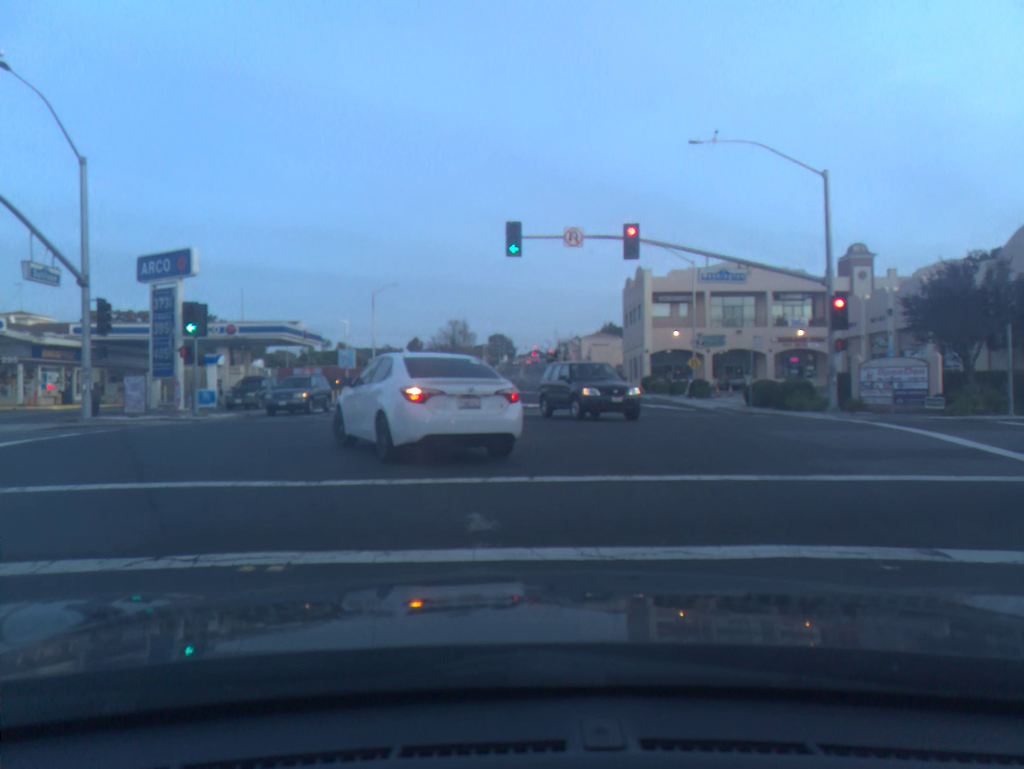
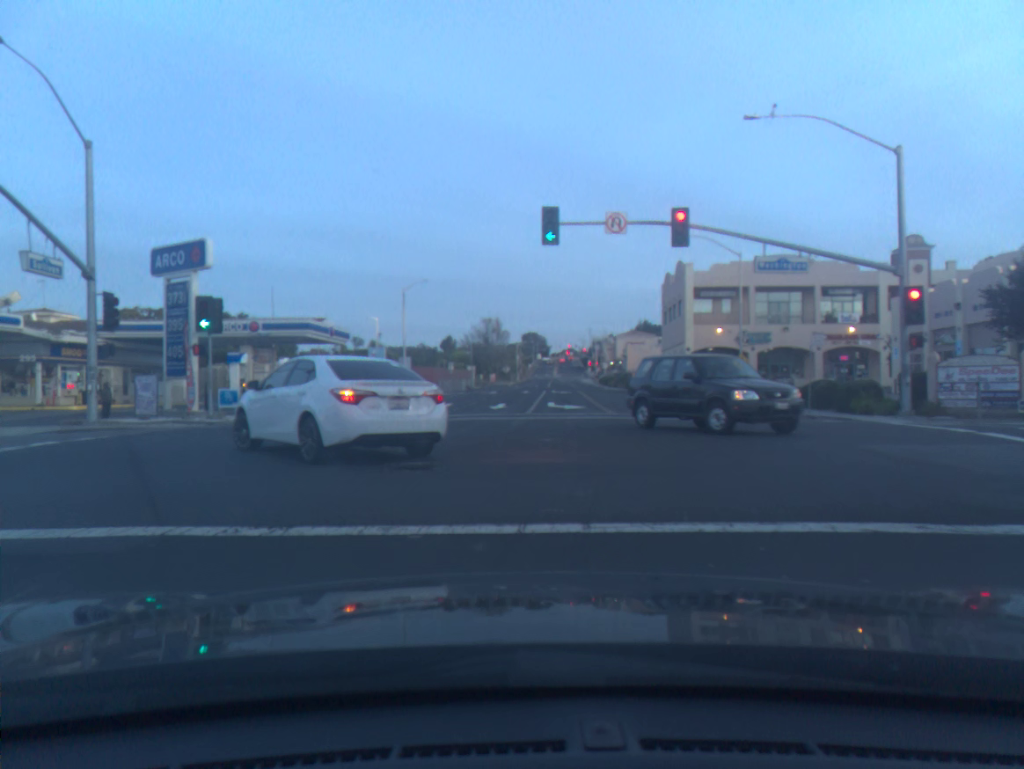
(-0.1, +2.5) m; -4°
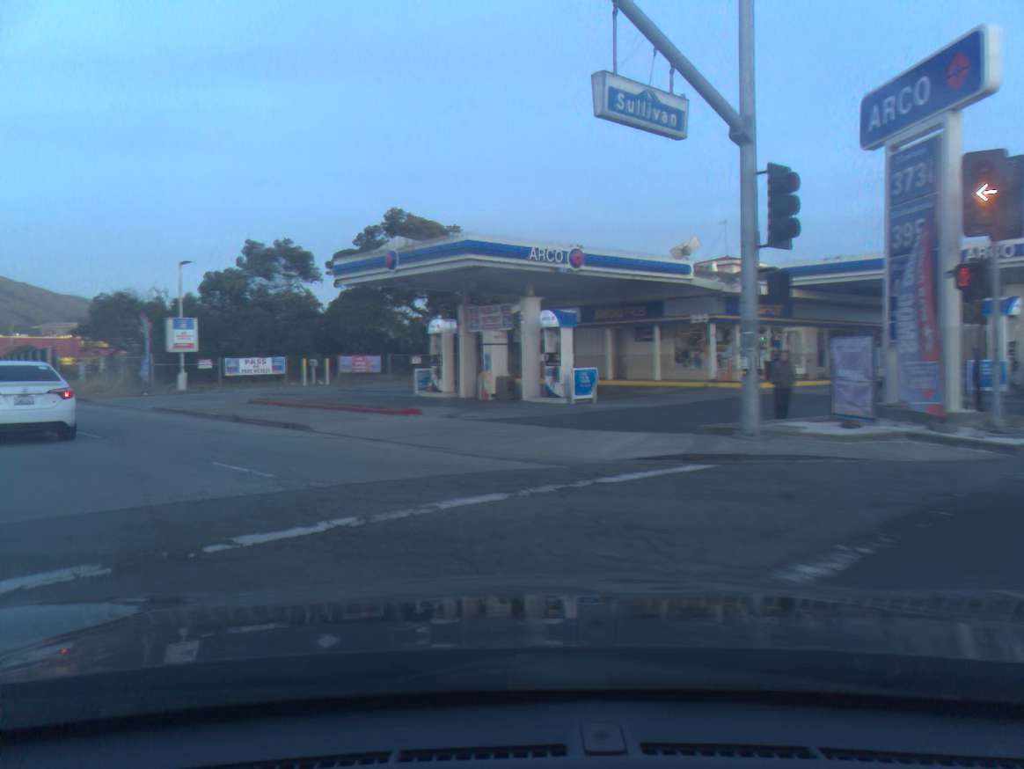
(-6.3, +15.0) m; -51°
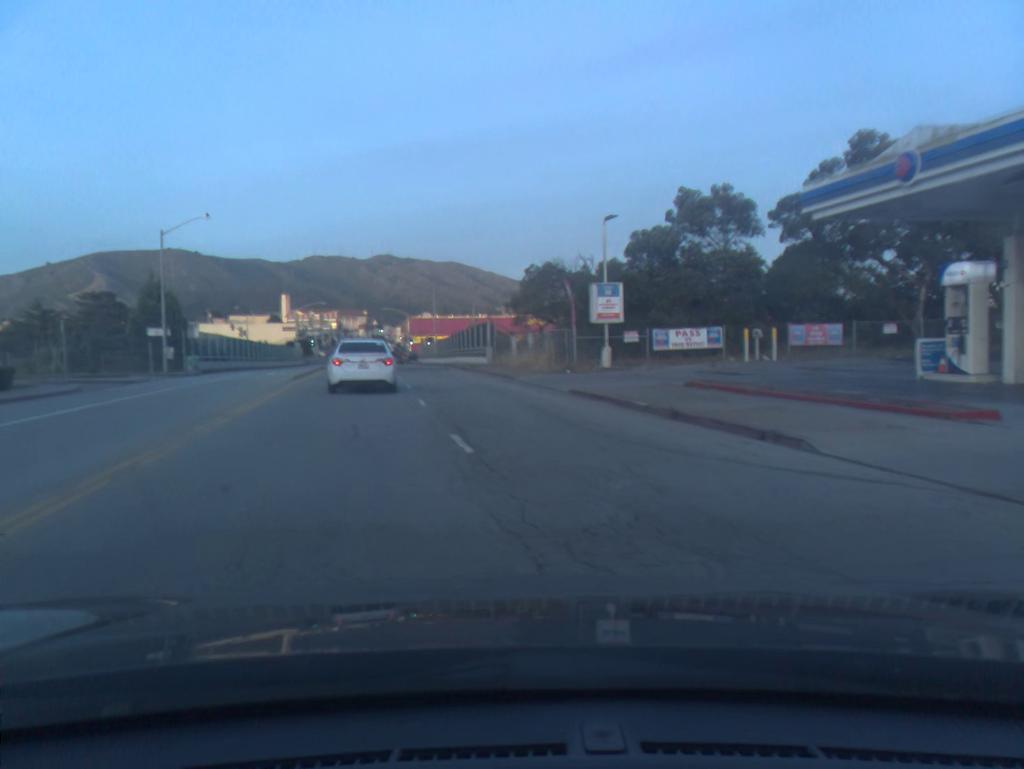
(-2.0, +7.9) m; -27°
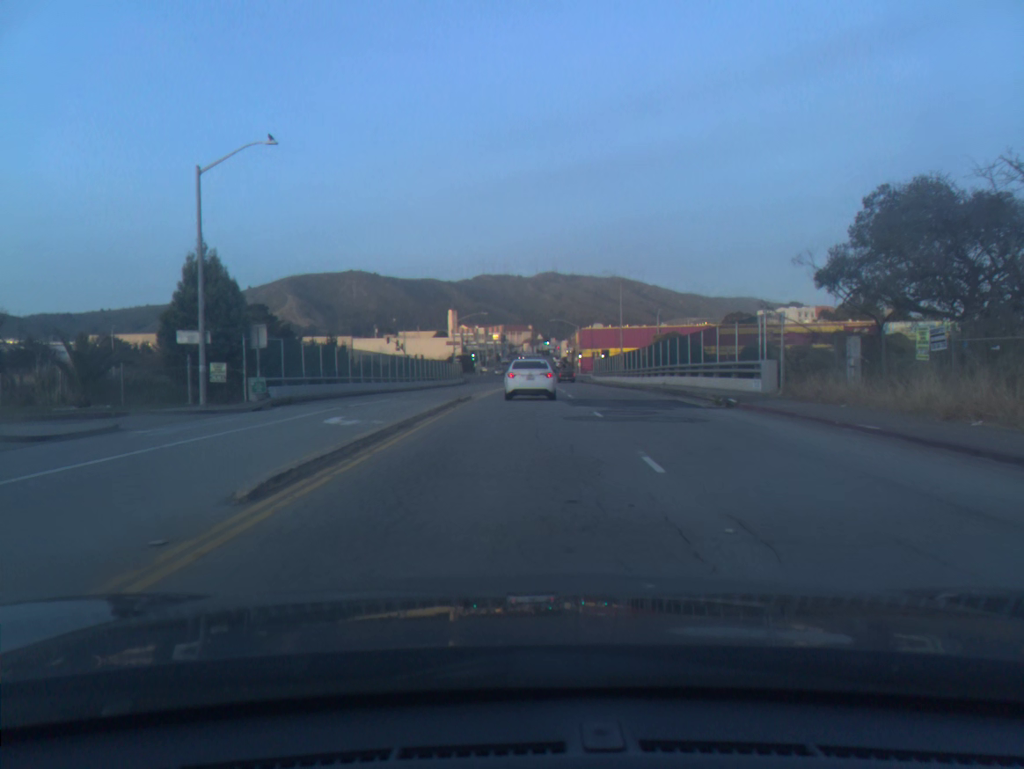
(-2.9, +22.5) m; -8°
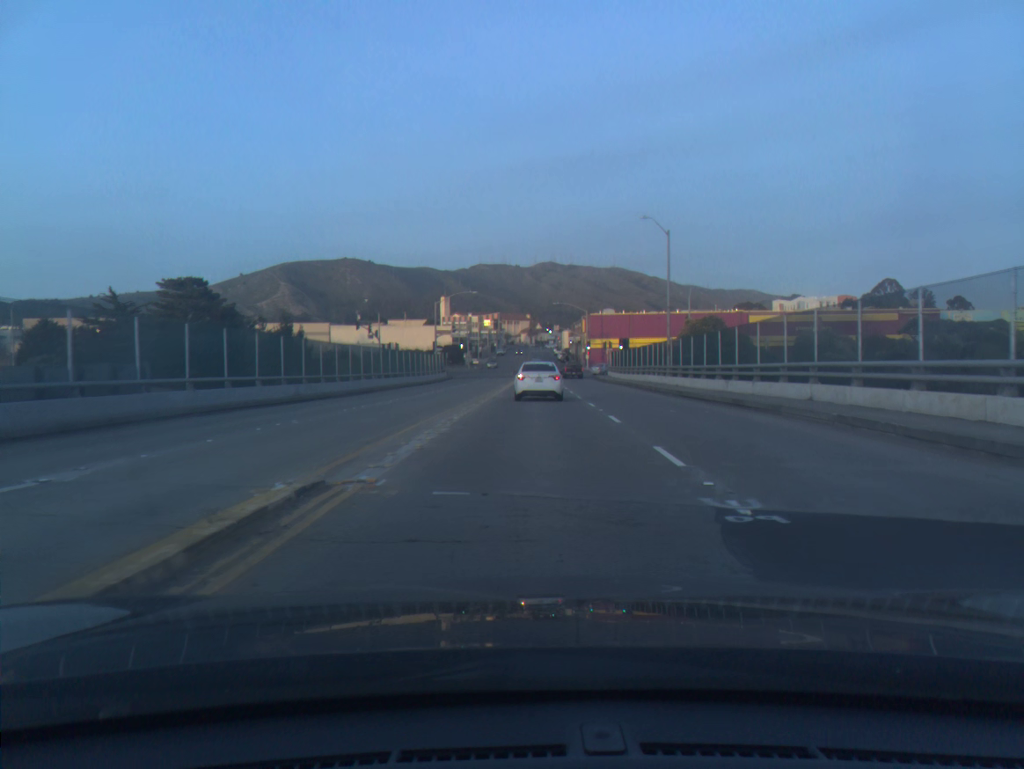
(0.0, +22.2) m; 0°
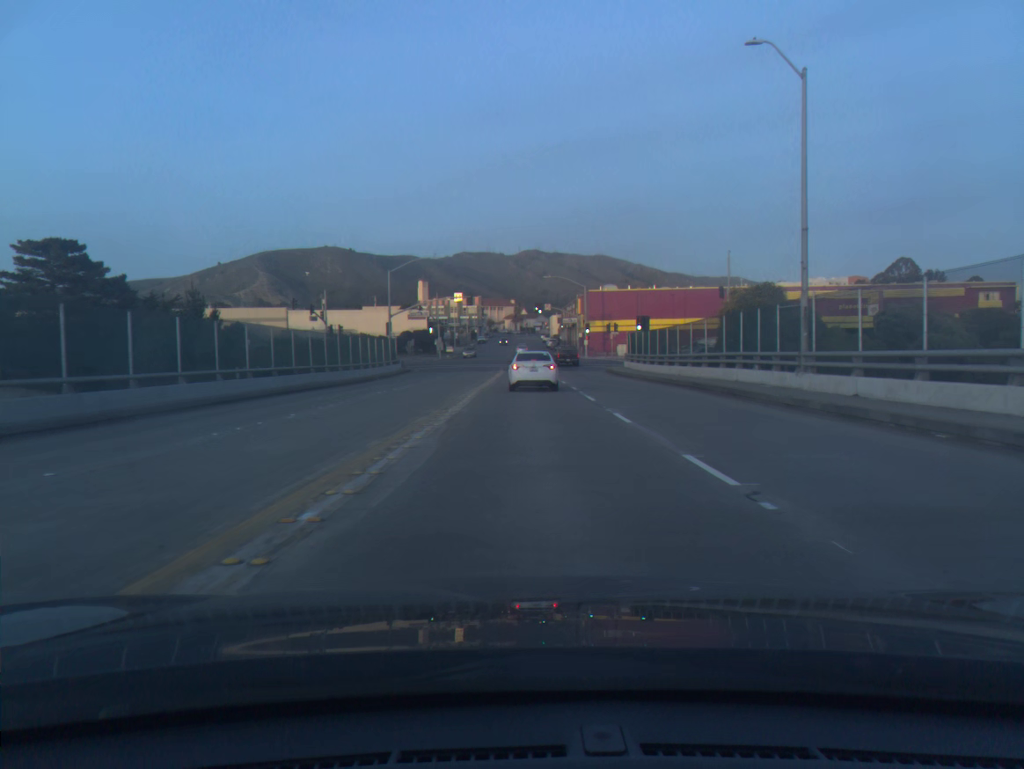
(+0.2, +24.2) m; +1°
